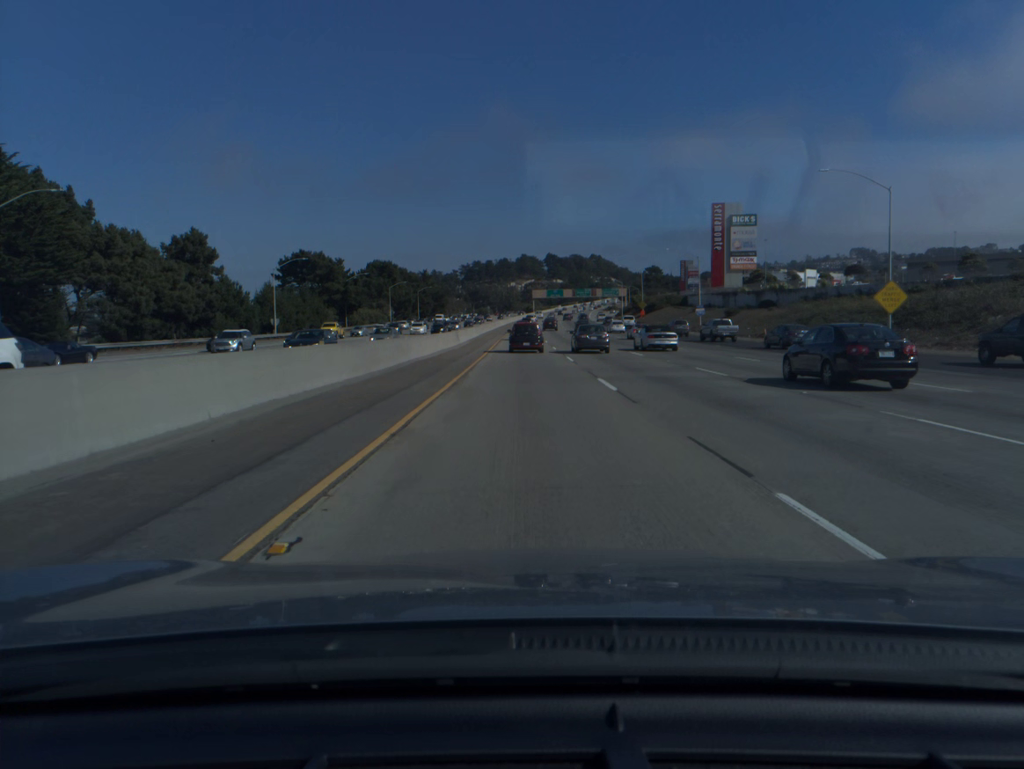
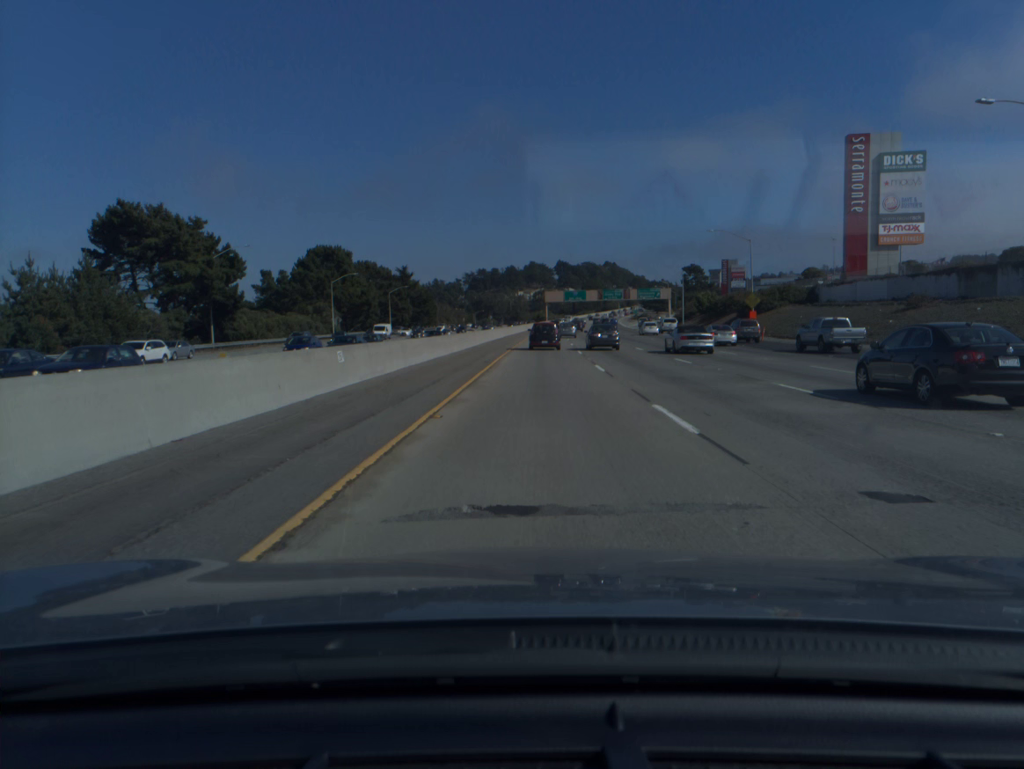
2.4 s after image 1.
(-0.5, +65.7) m; -1°
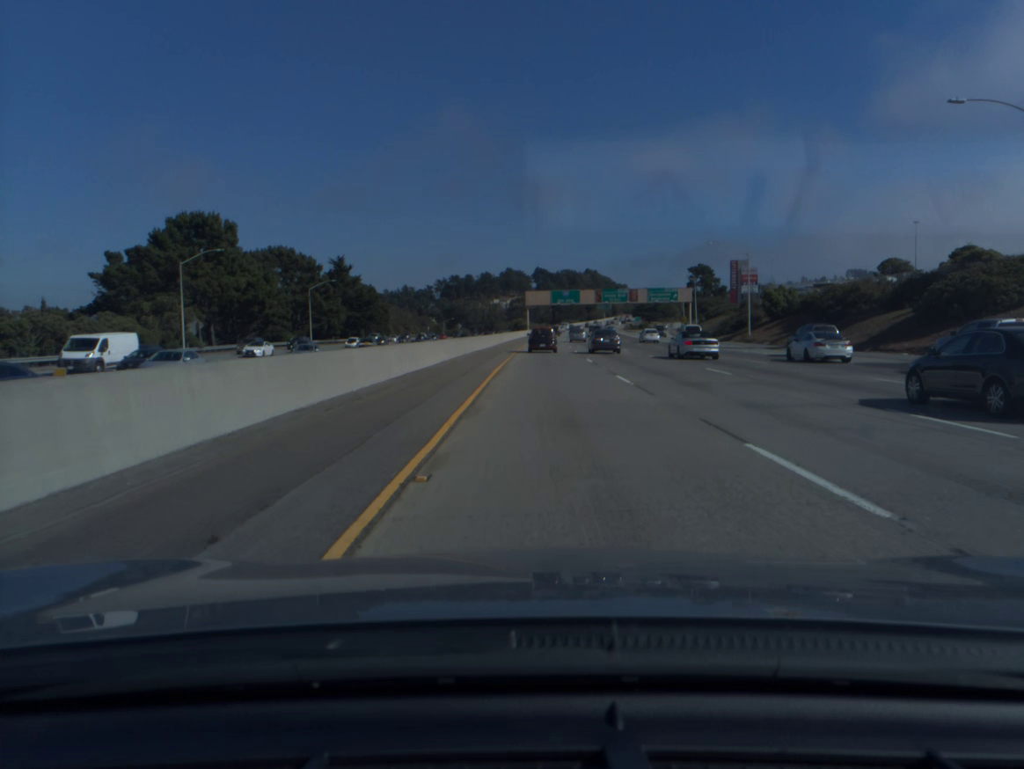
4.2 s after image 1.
(+0.3, +48.8) m; +2°
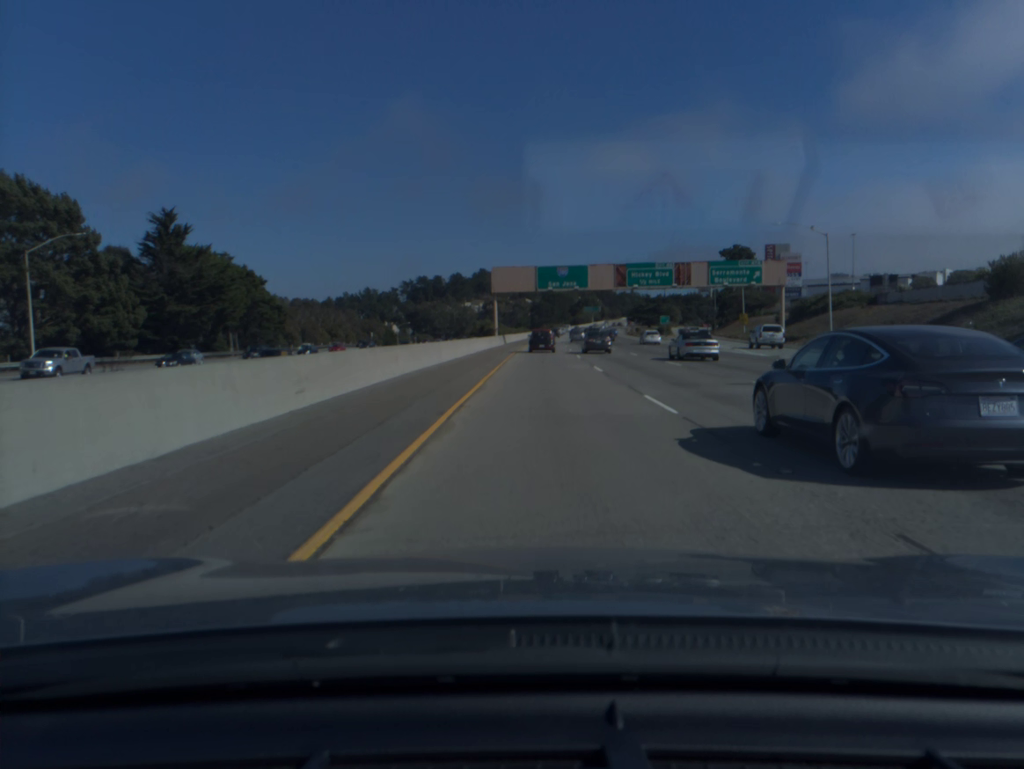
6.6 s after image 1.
(+1.3, +65.5) m; +2°
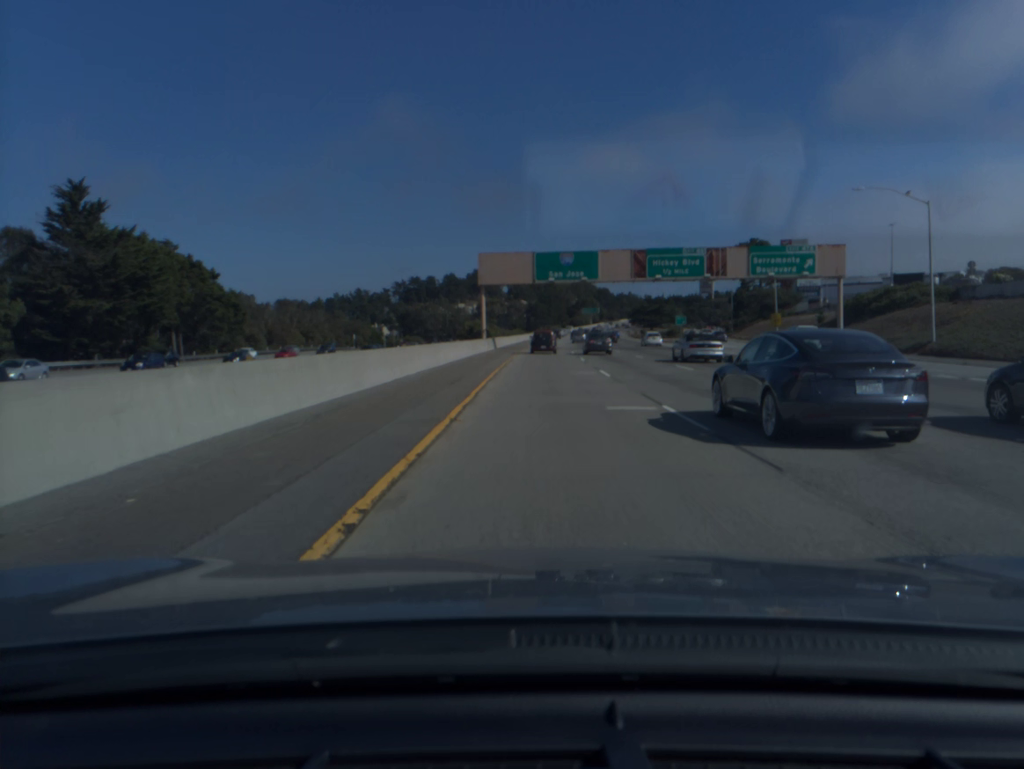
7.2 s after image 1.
(0.0, +16.8) m; 0°
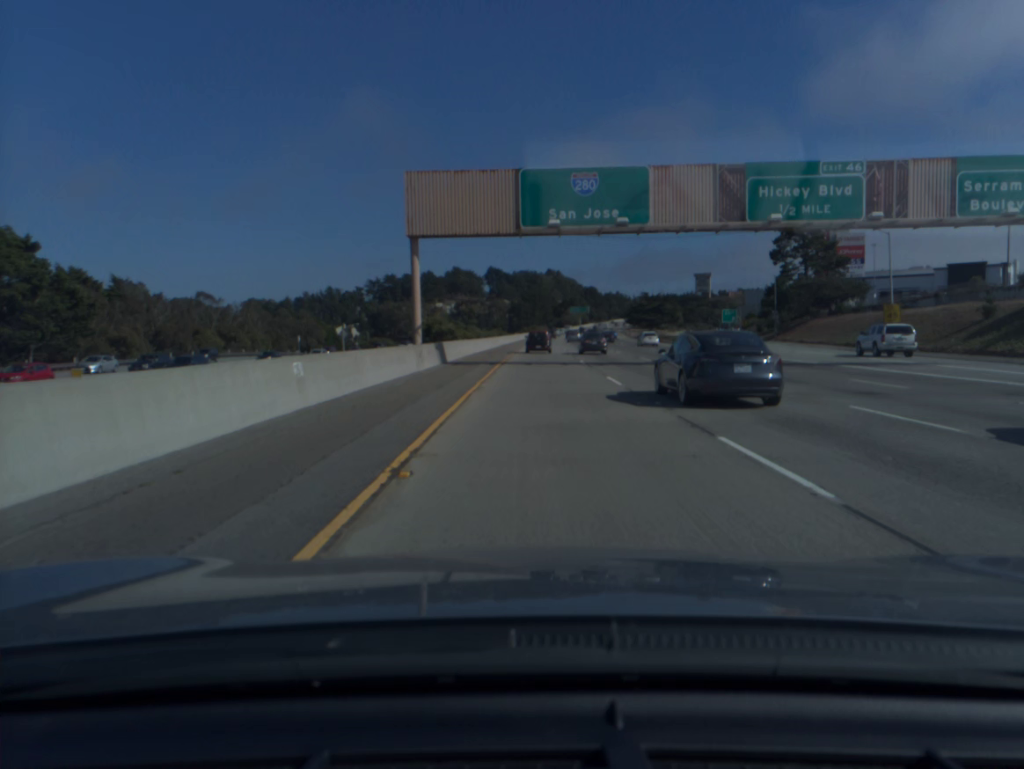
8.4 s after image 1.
(+0.3, +34.0) m; +1°
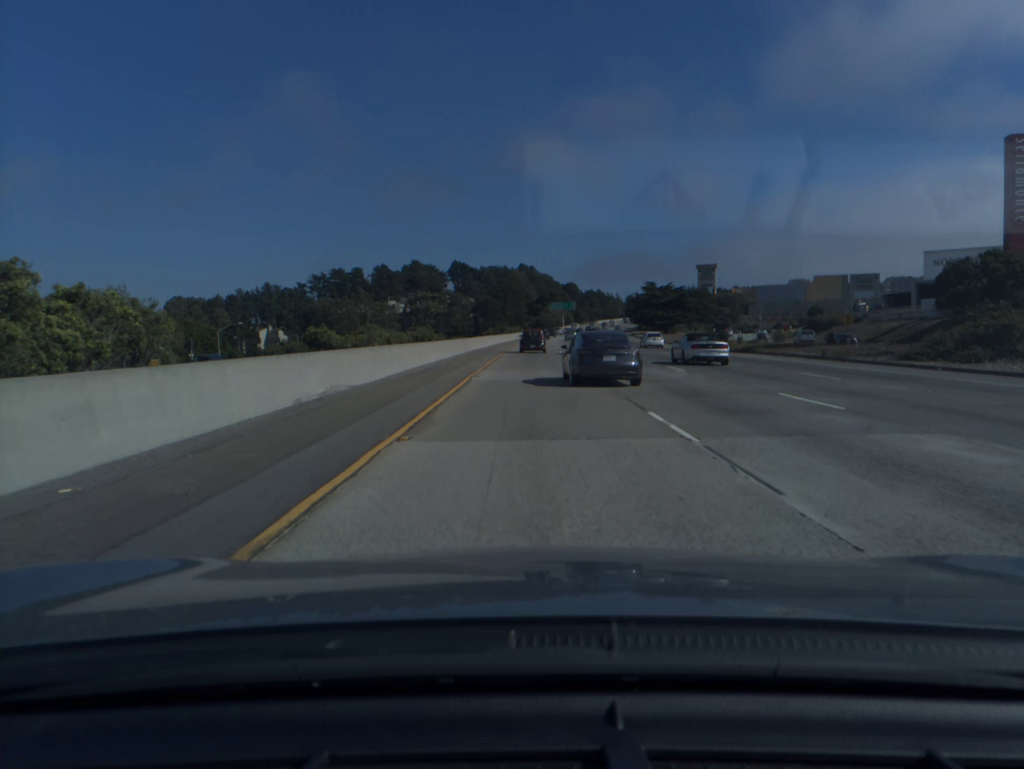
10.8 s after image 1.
(+1.3, +70.2) m; +2°
